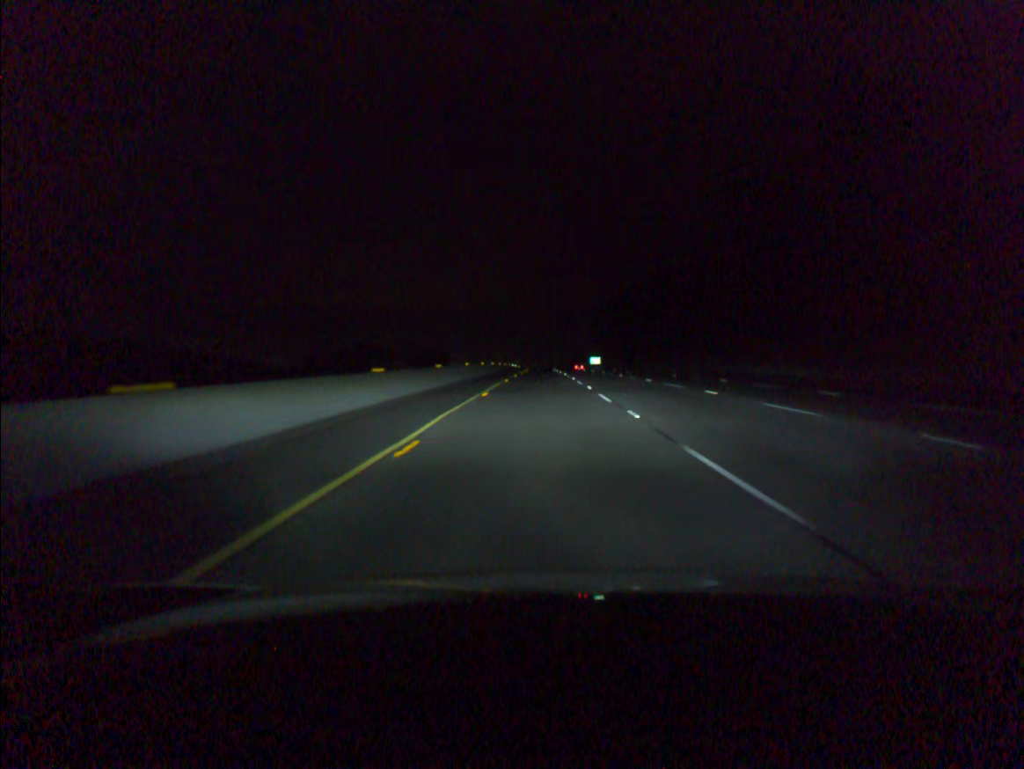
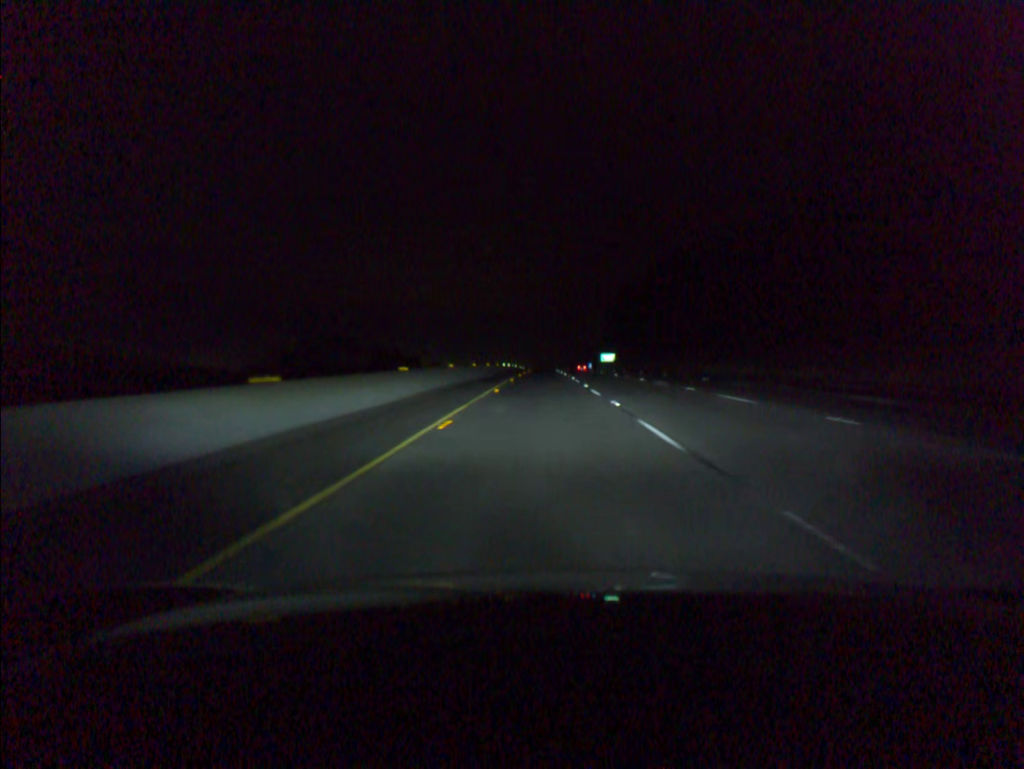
(0.0, +39.4) m; 0°
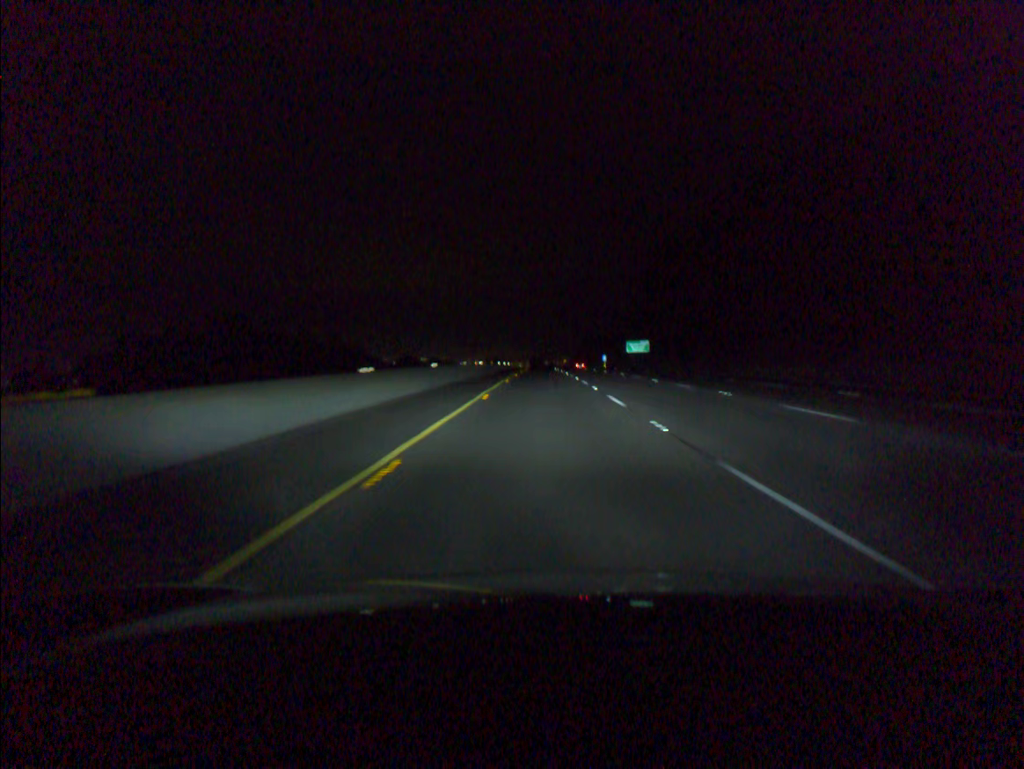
(-0.2, +79.1) m; 0°
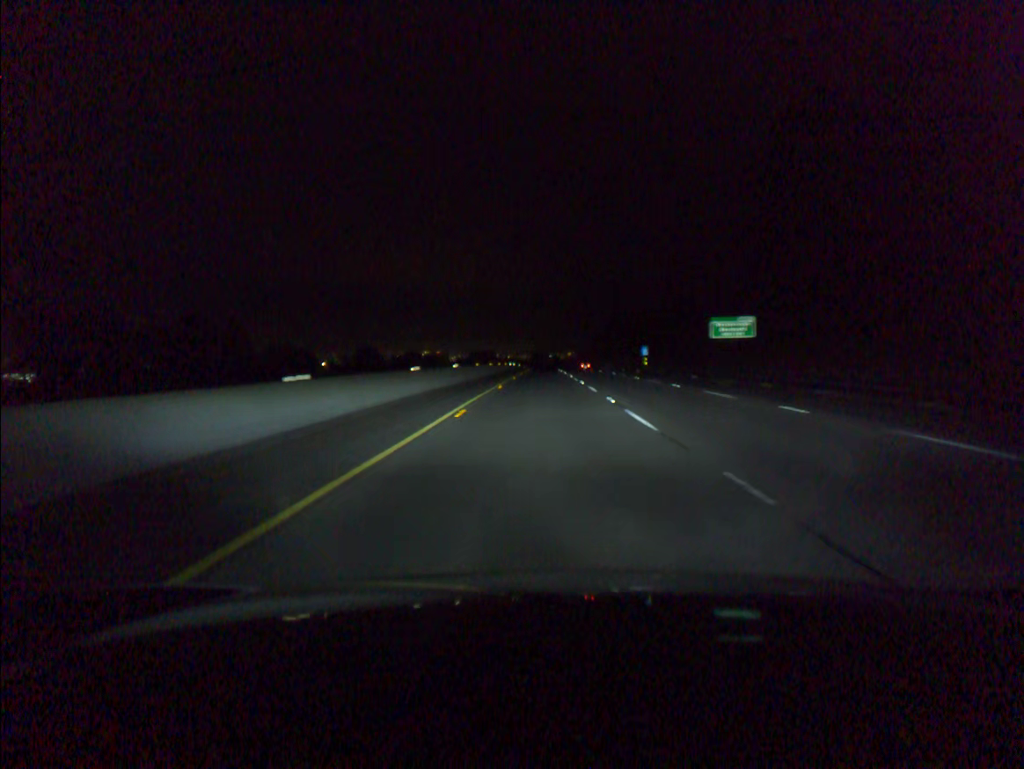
(0.0, +79.3) m; 0°
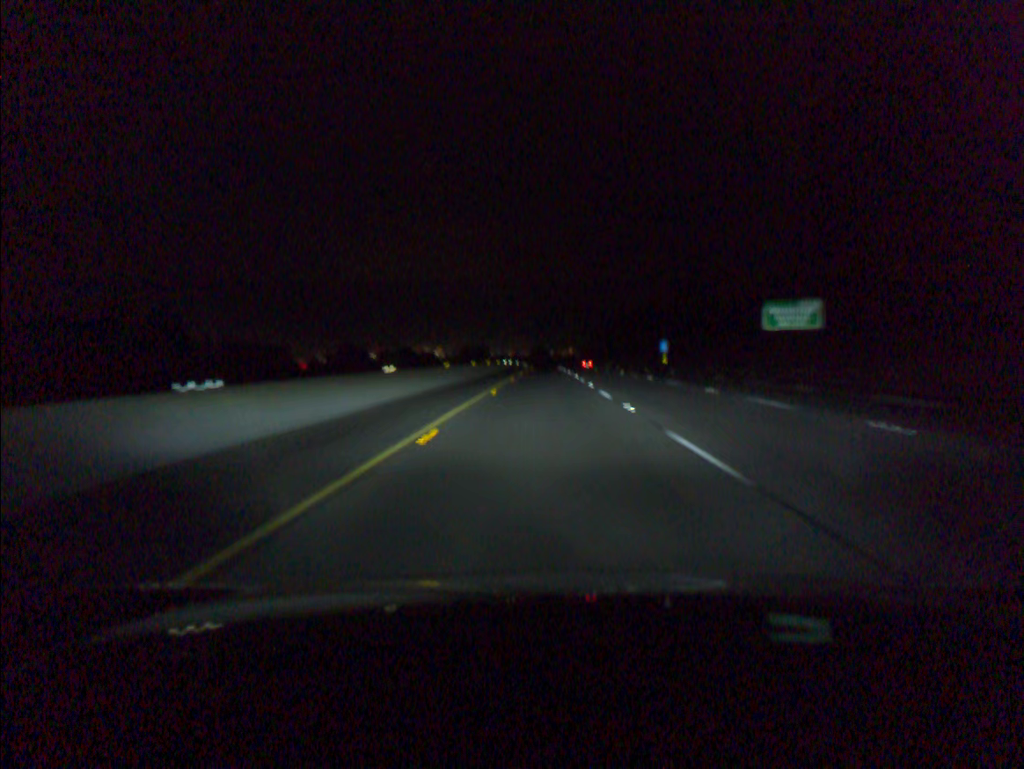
(0.0, +19.8) m; 0°
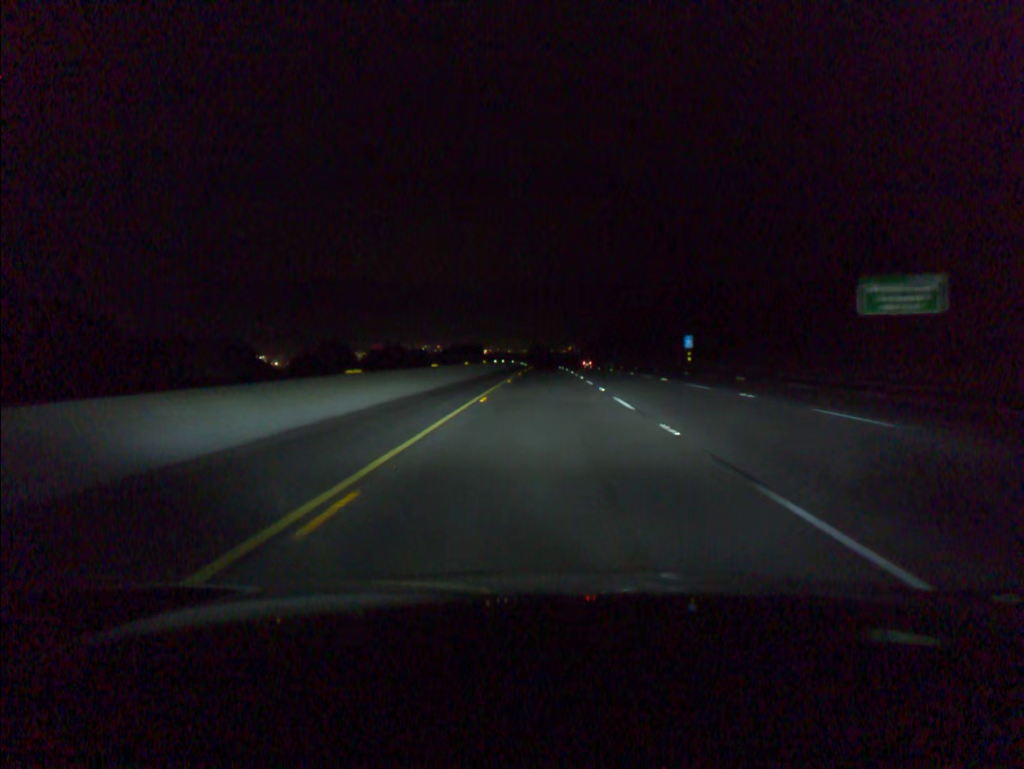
(0.0, +19.8) m; 0°
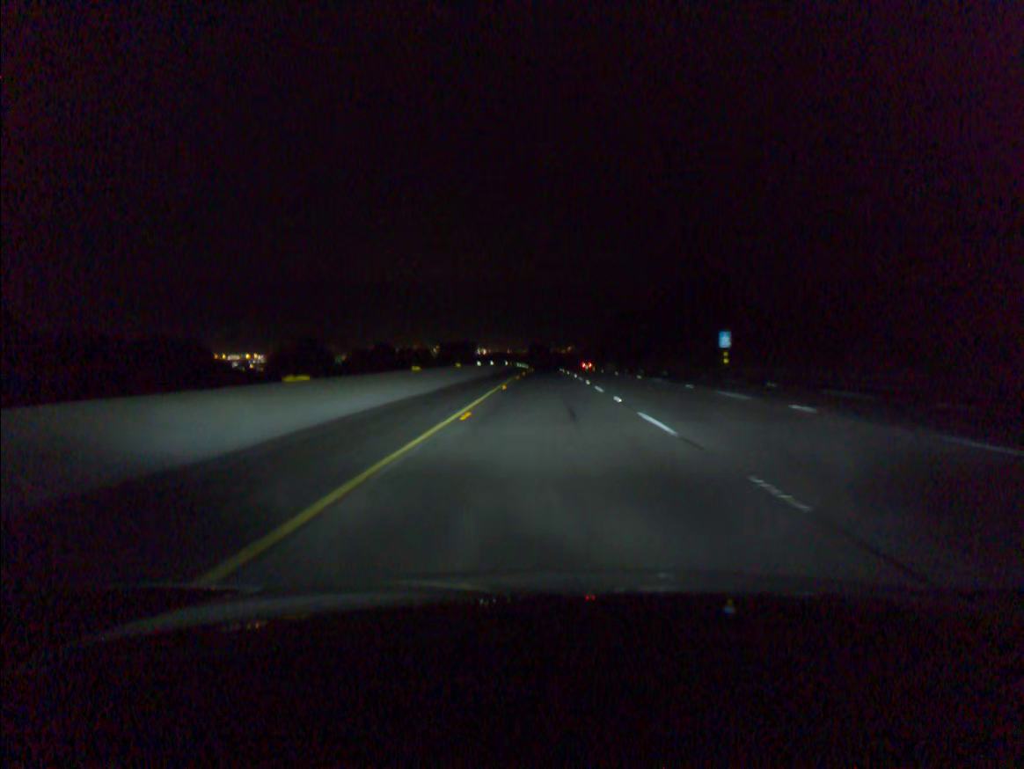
(0.0, +19.8) m; 0°
